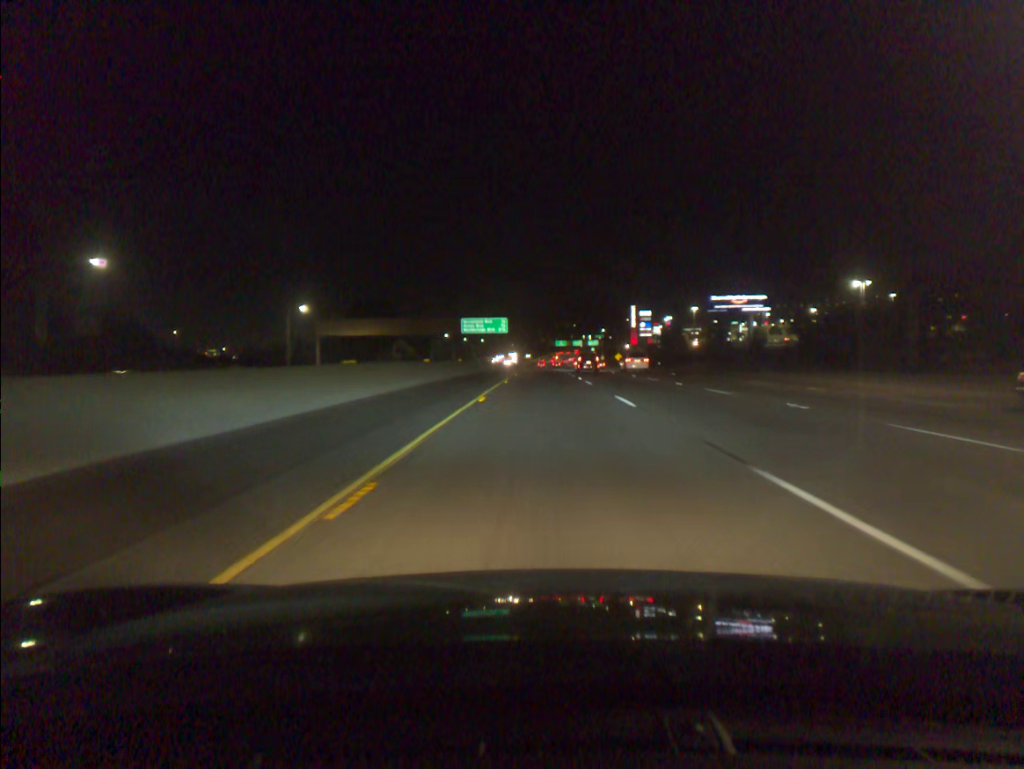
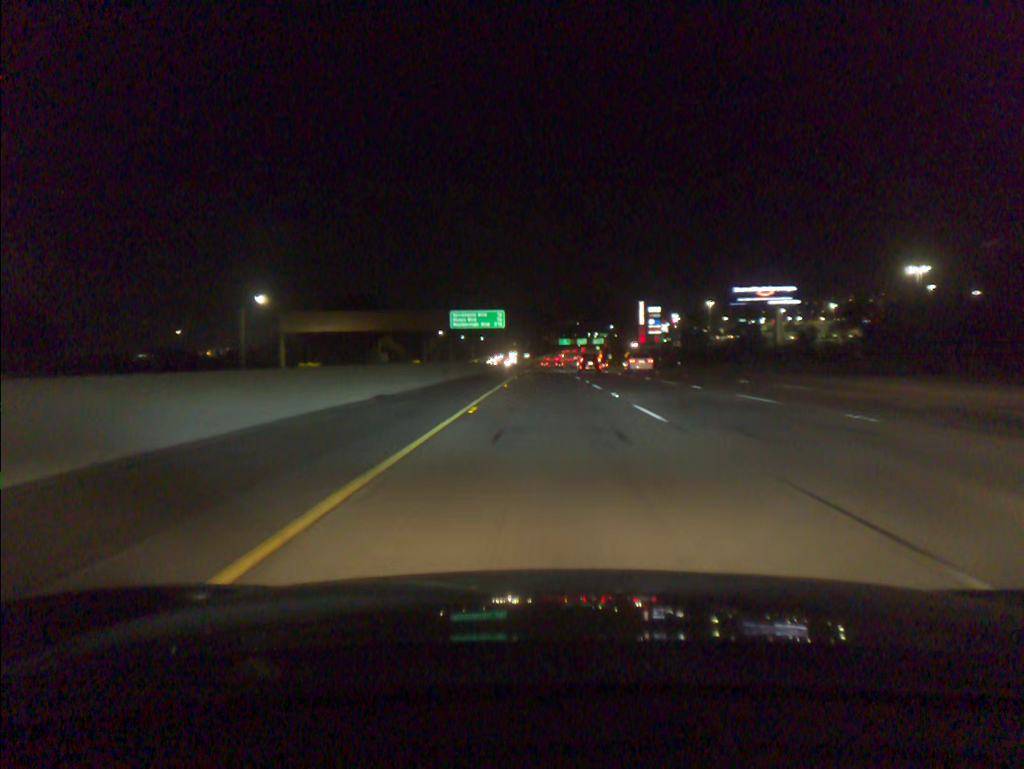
(0.0, +18.6) m; 0°
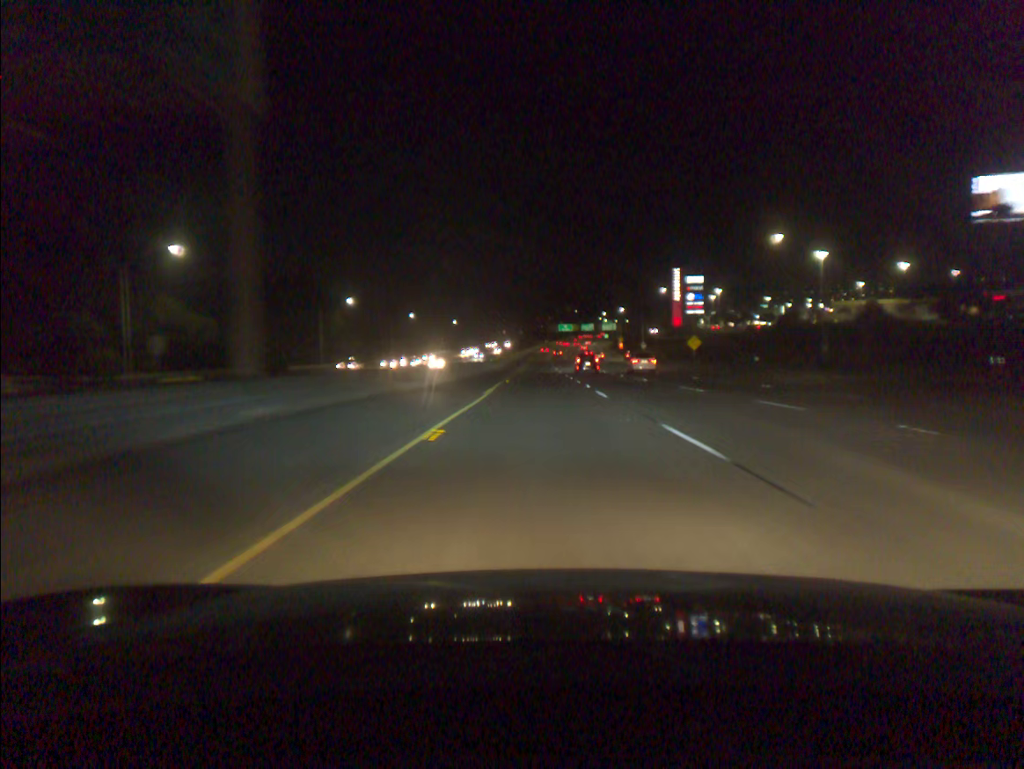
(+0.2, +93.2) m; 0°
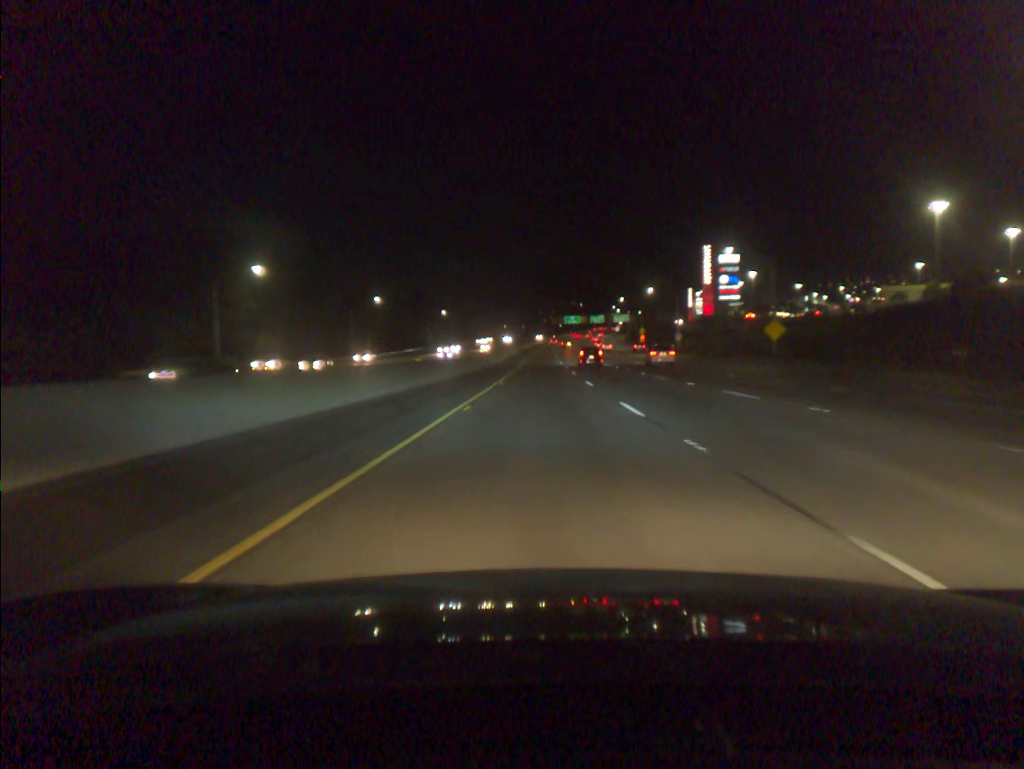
(0.0, +37.5) m; 0°
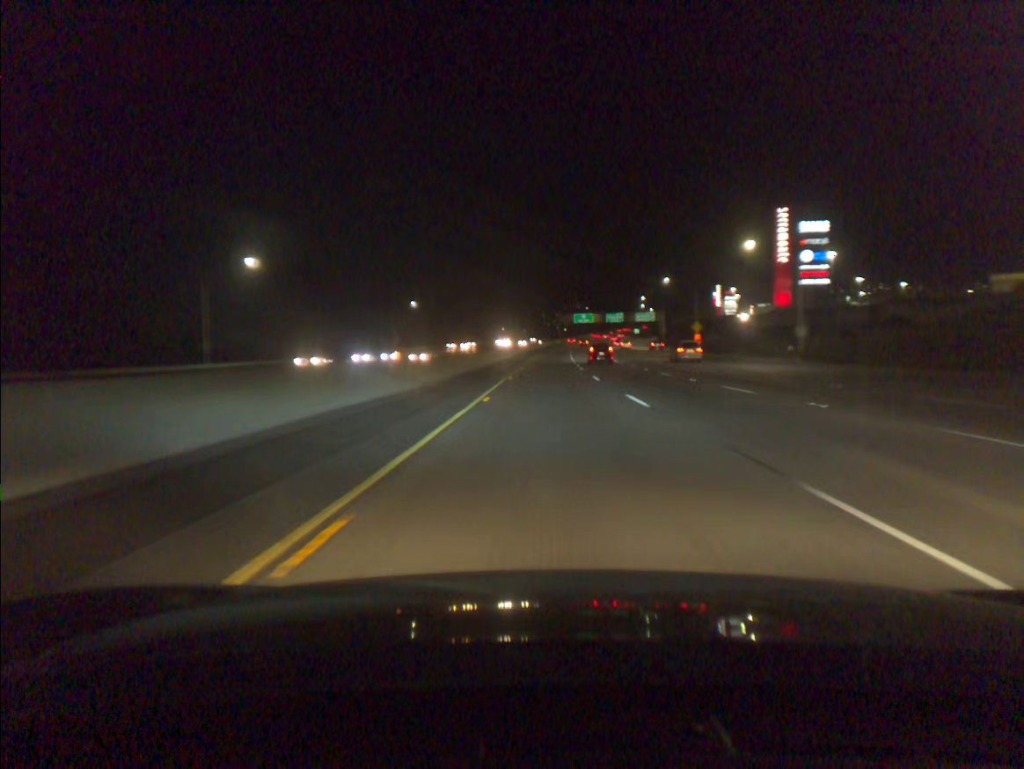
(-0.2, +56.7) m; 0°
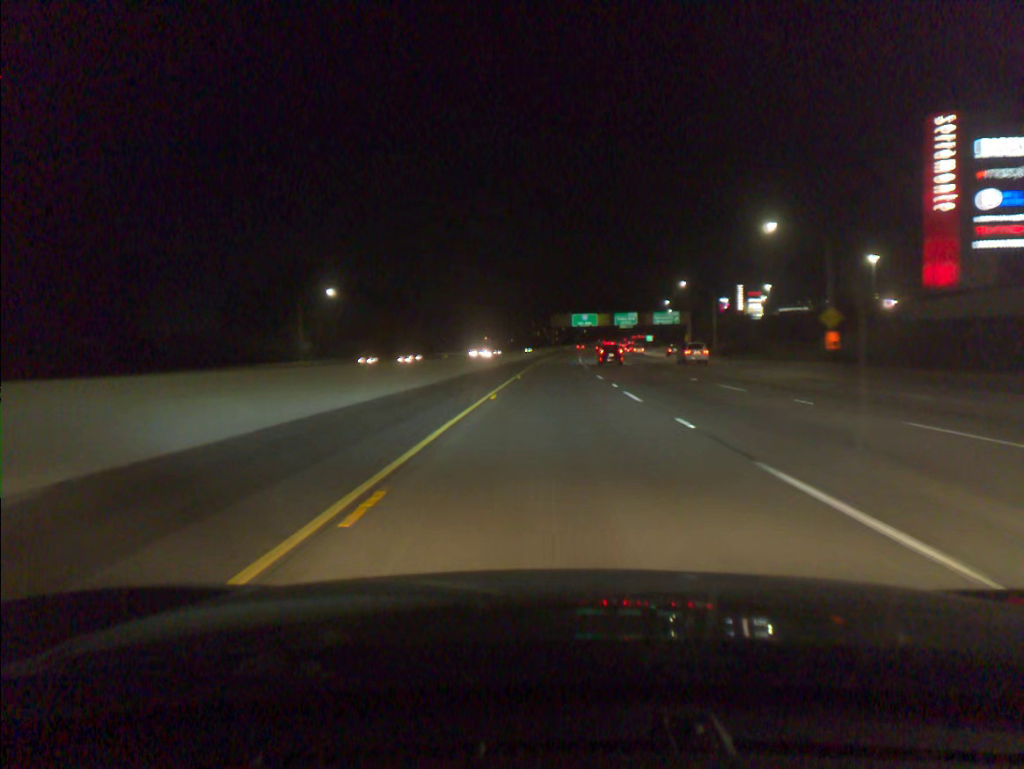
(+0.4, +57.1) m; +1°
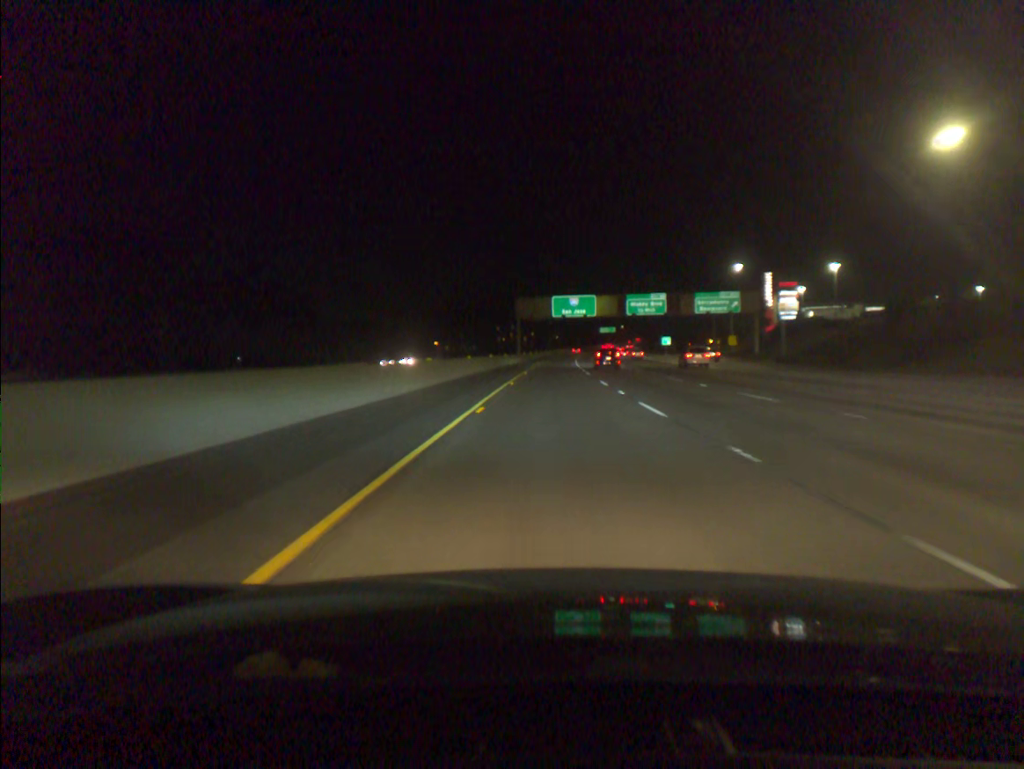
(+1.6, +76.9) m; +2°
